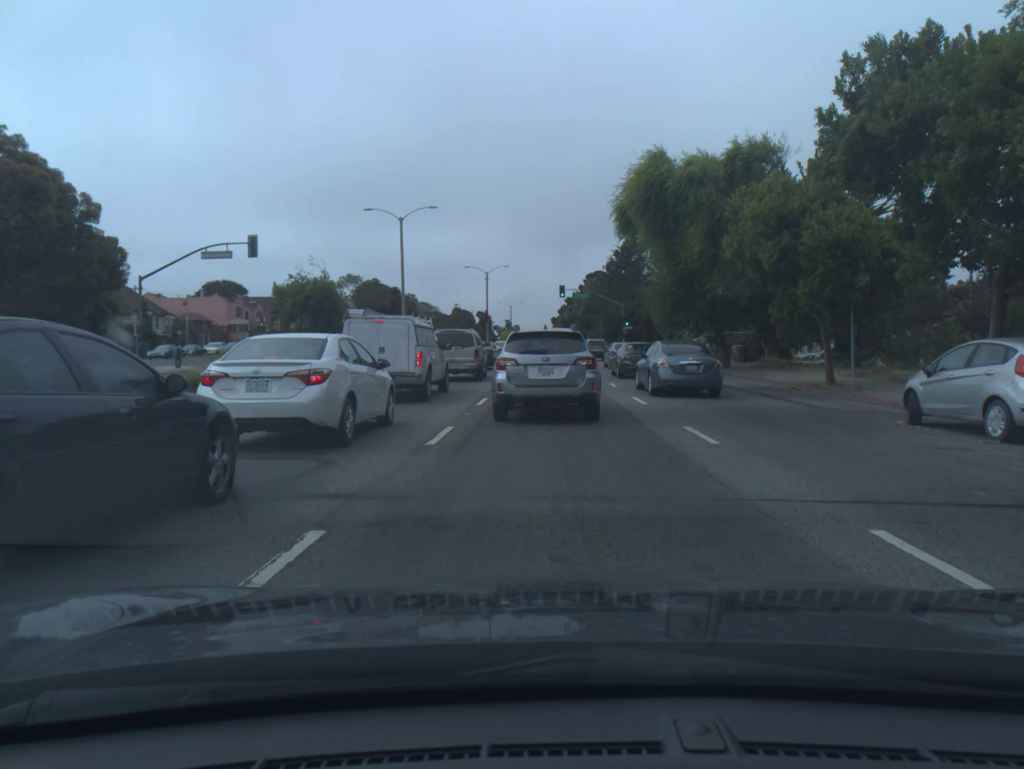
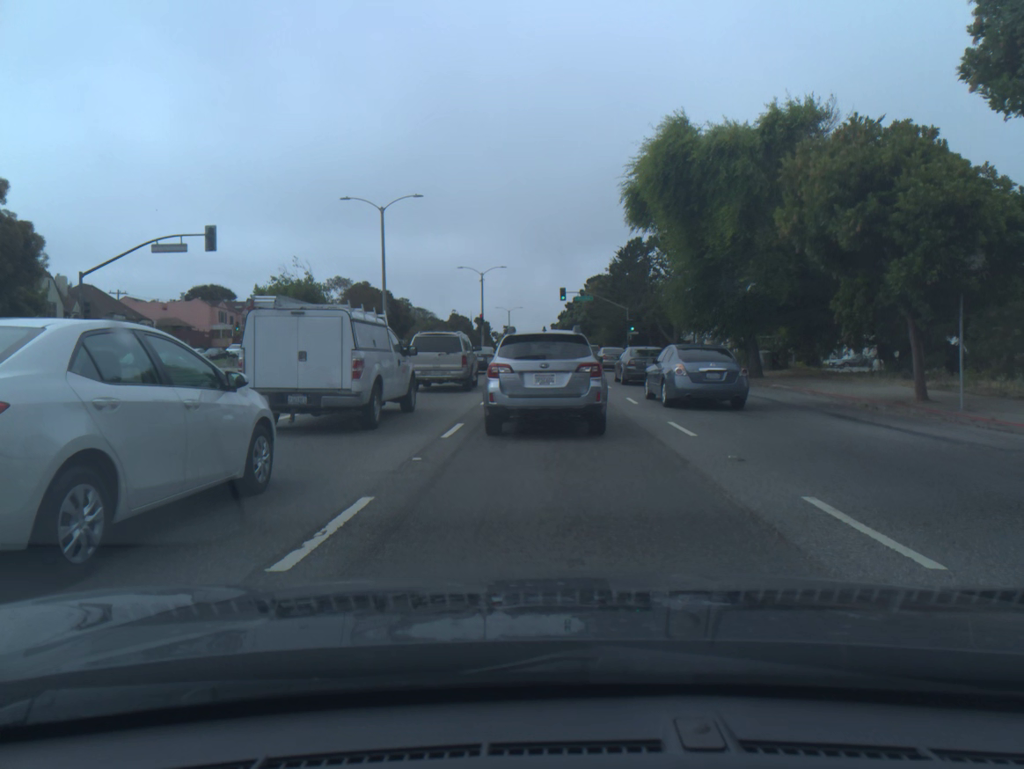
(0.0, +5.8) m; 0°
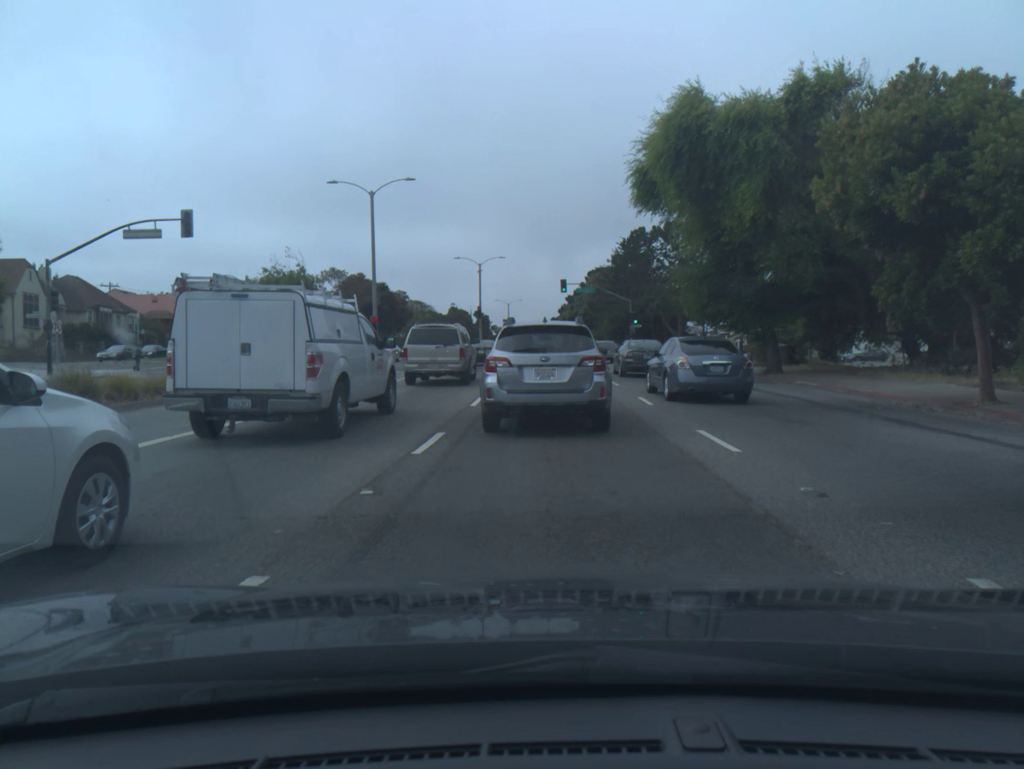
(0.0, +2.6) m; 0°
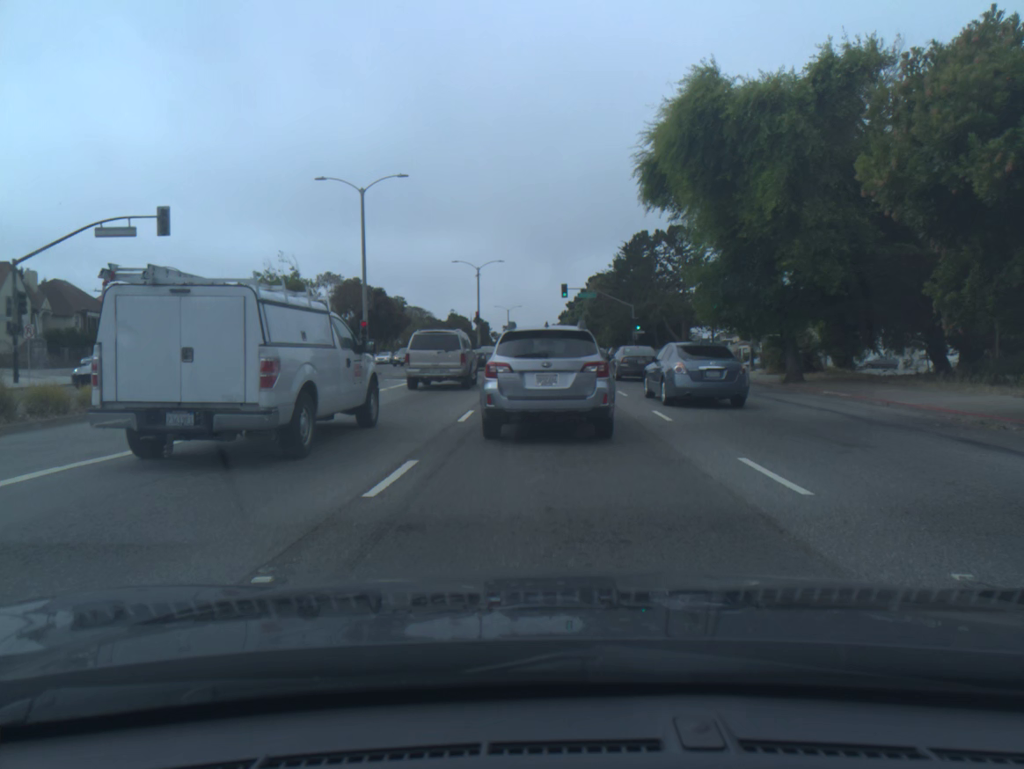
(0.0, +2.4) m; 0°
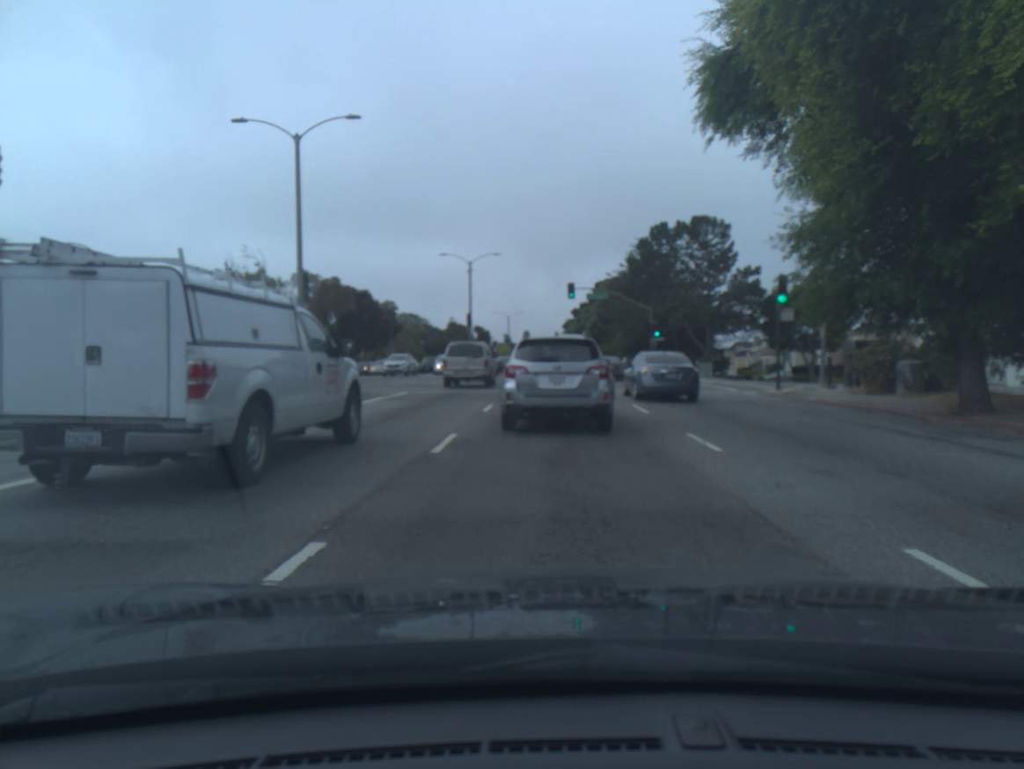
(0.0, +11.1) m; 0°
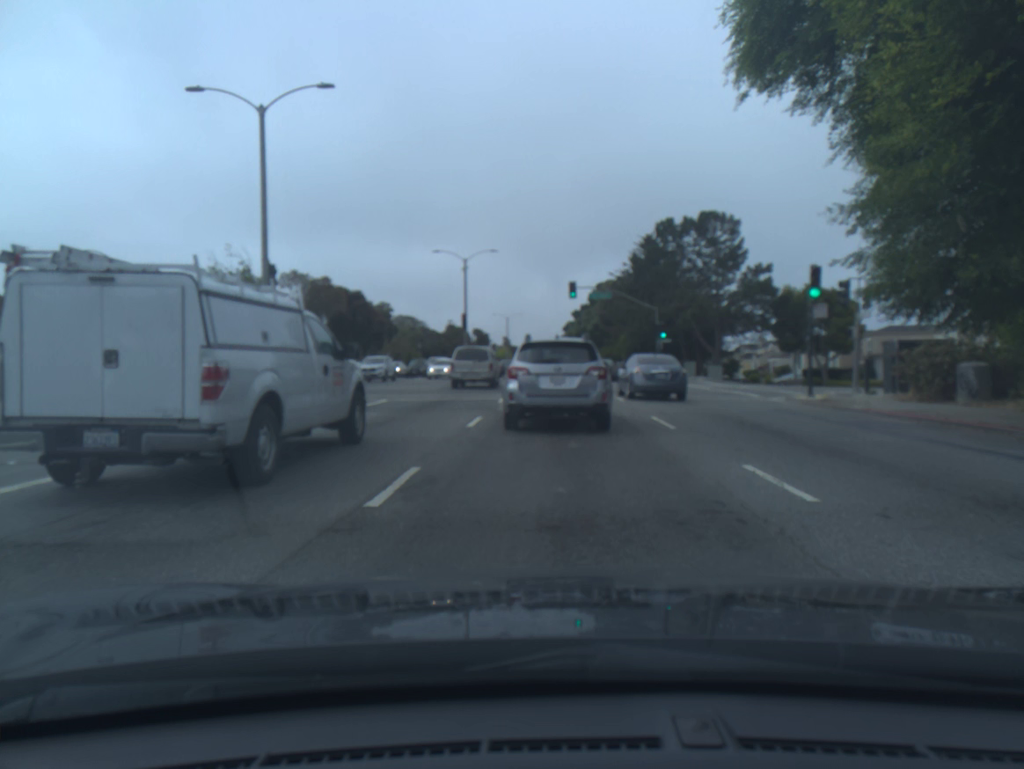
(0.0, +3.5) m; 0°
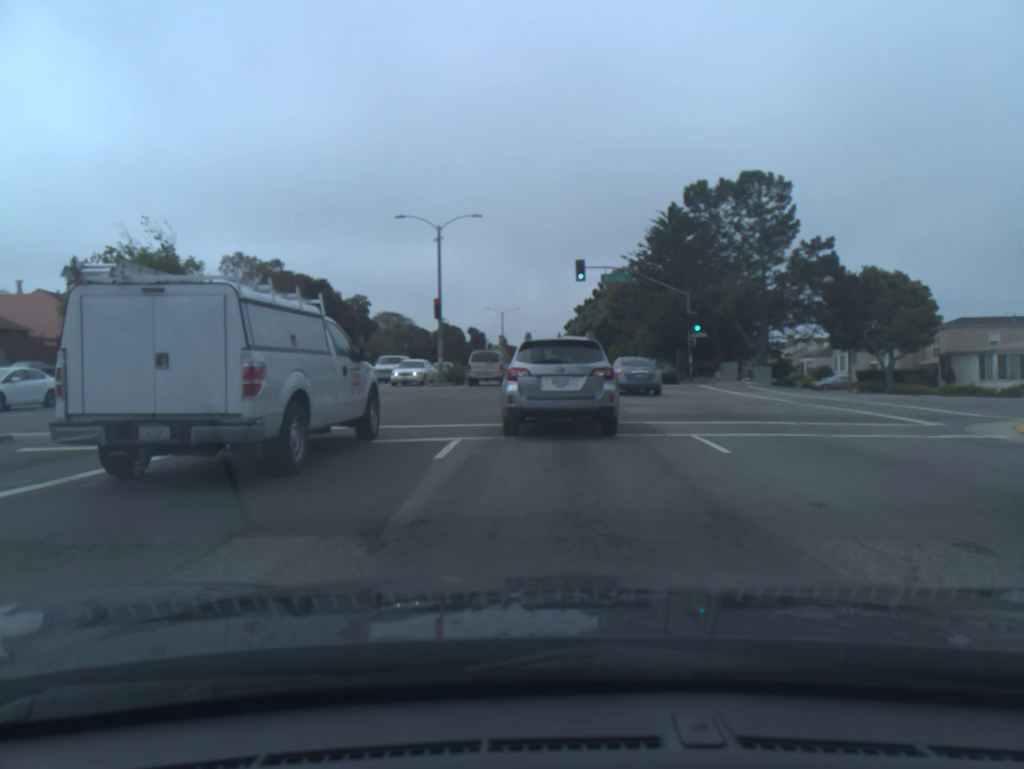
(0.0, +13.1) m; 0°
